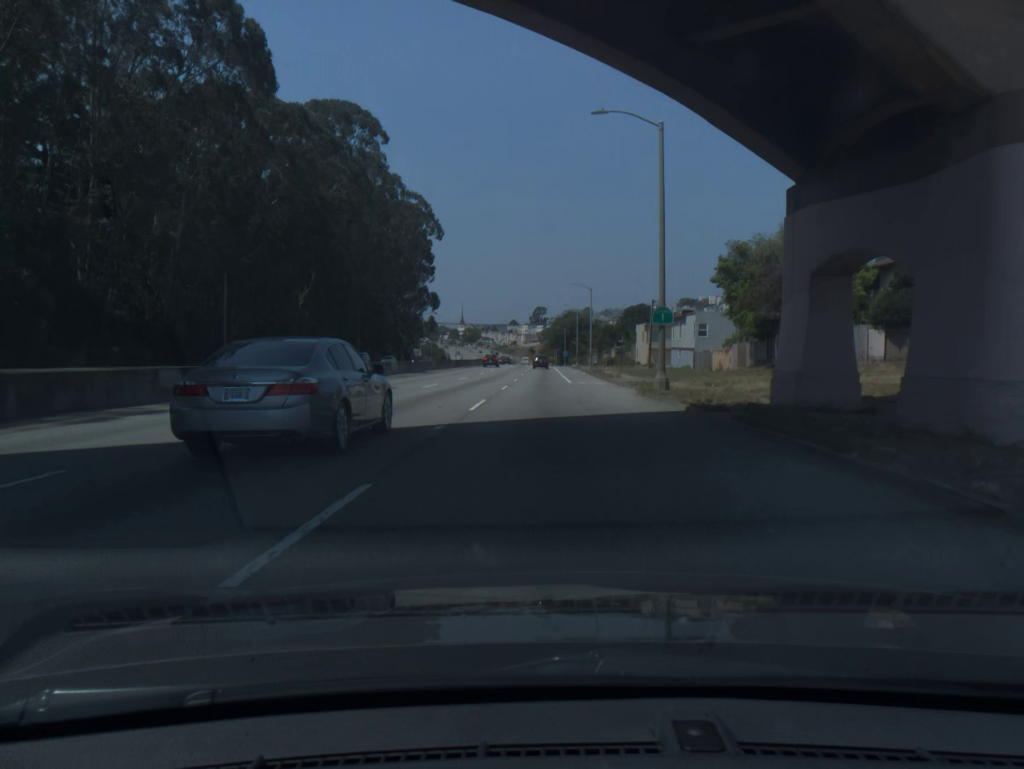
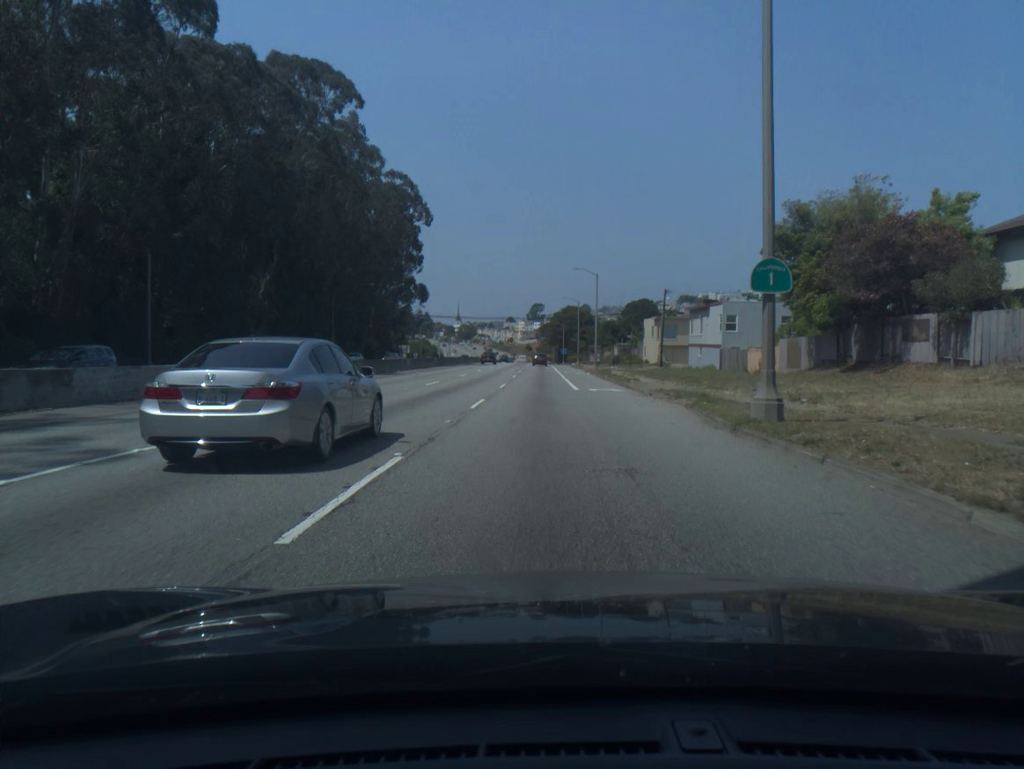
(0.0, +12.8) m; 0°
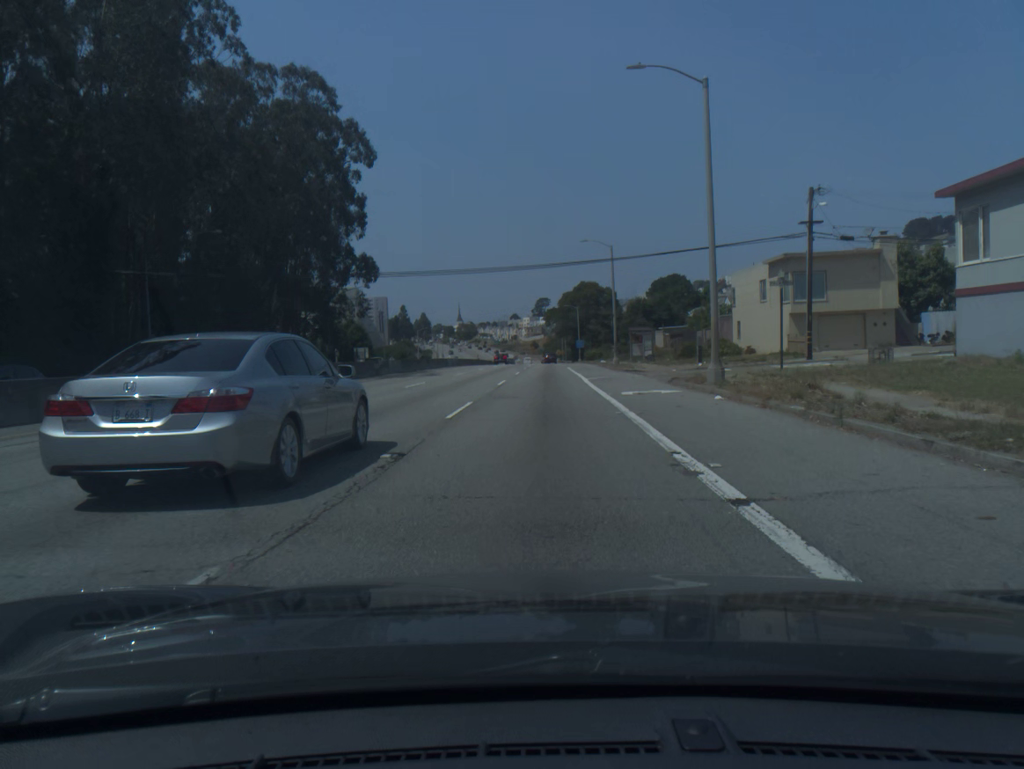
(+0.1, +50.5) m; 0°
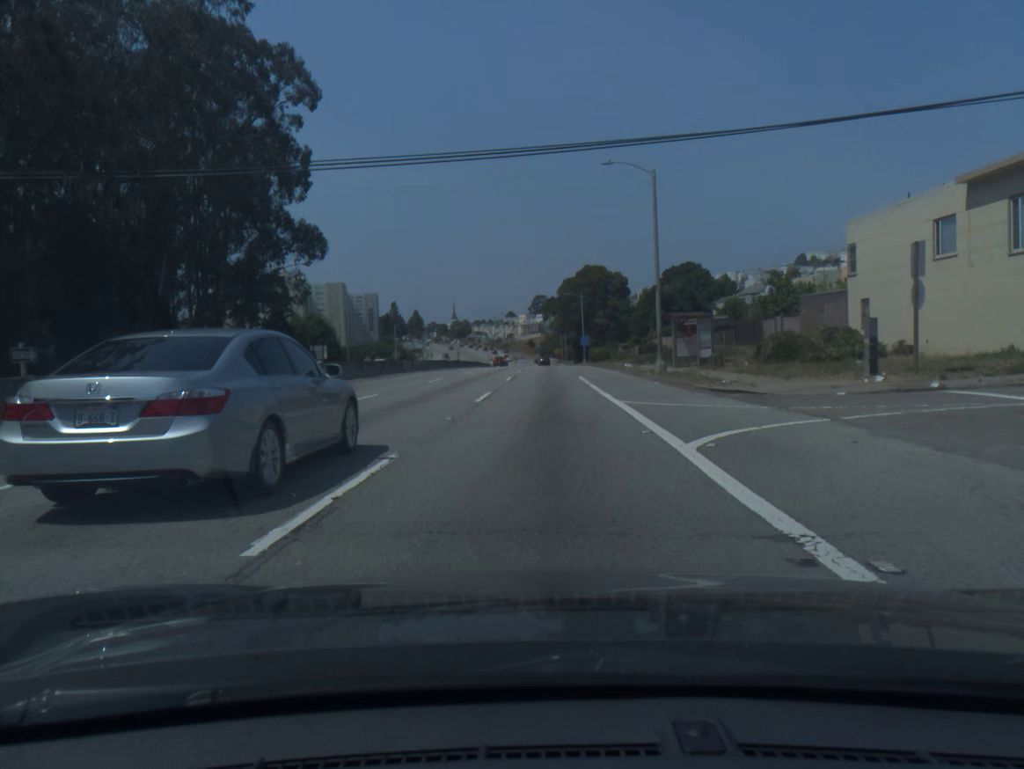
(0.0, +24.5) m; 0°
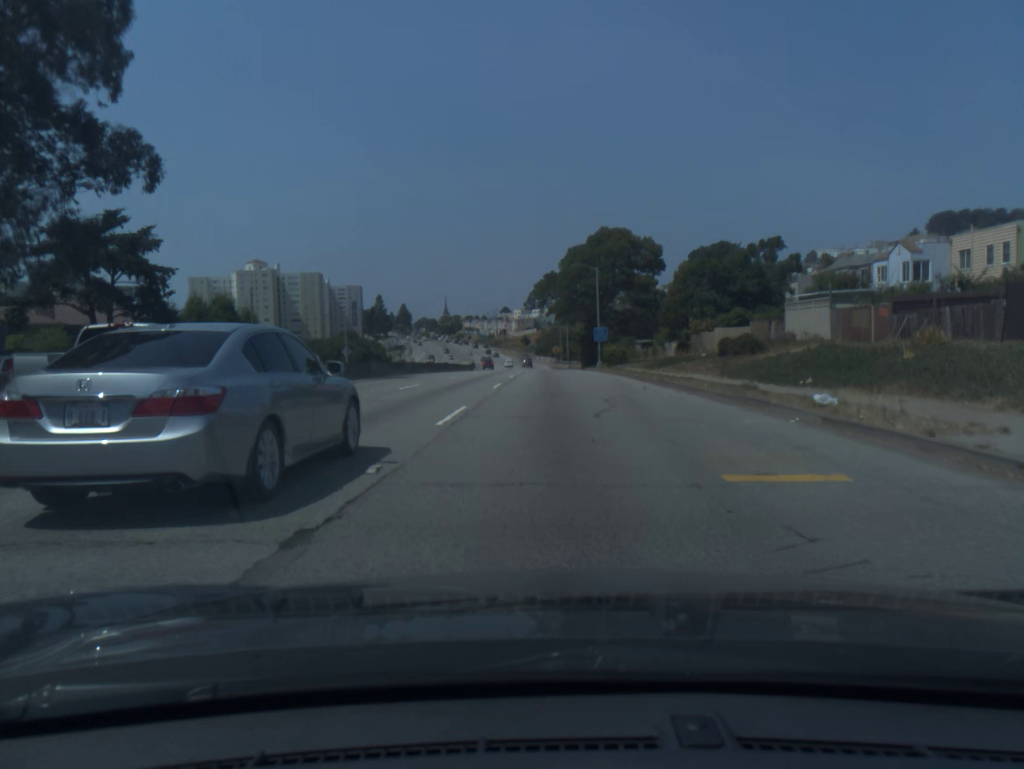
(+0.1, +35.8) m; 0°
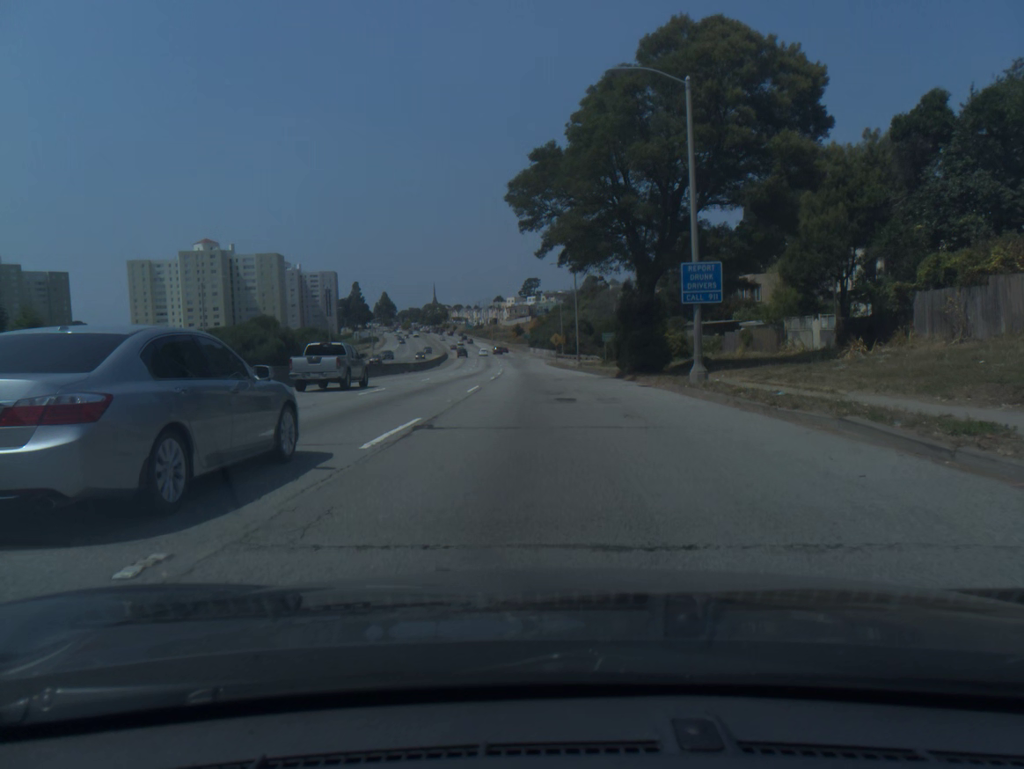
(+0.4, +47.8) m; 0°
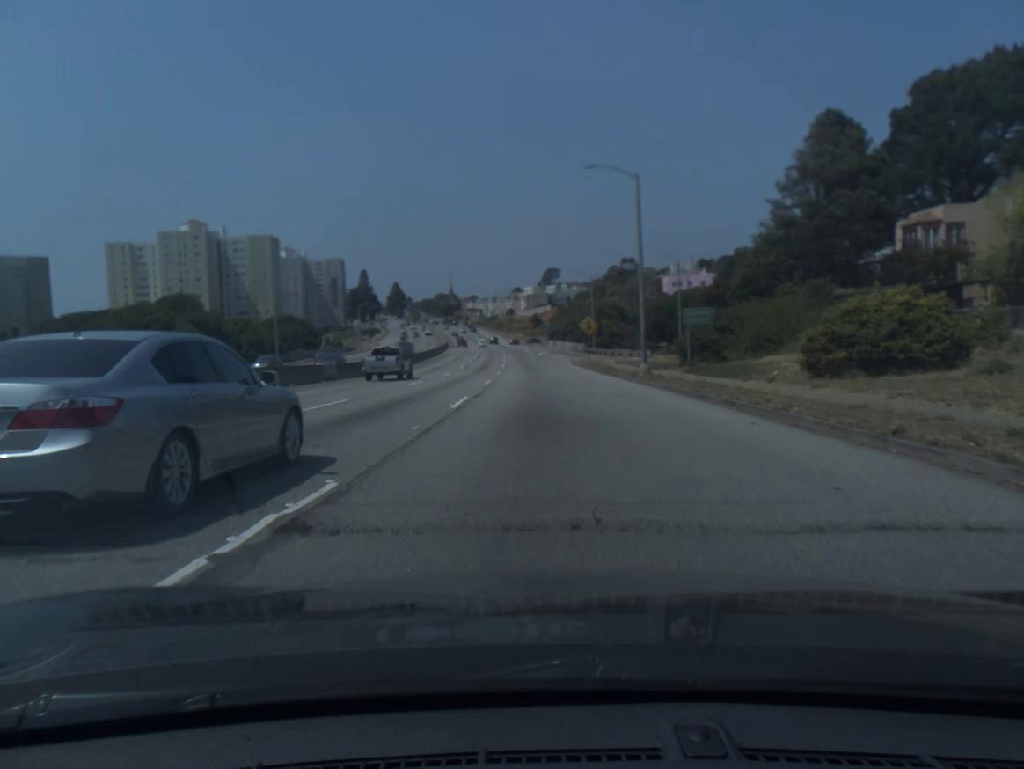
(-0.5, +35.8) m; -2°
